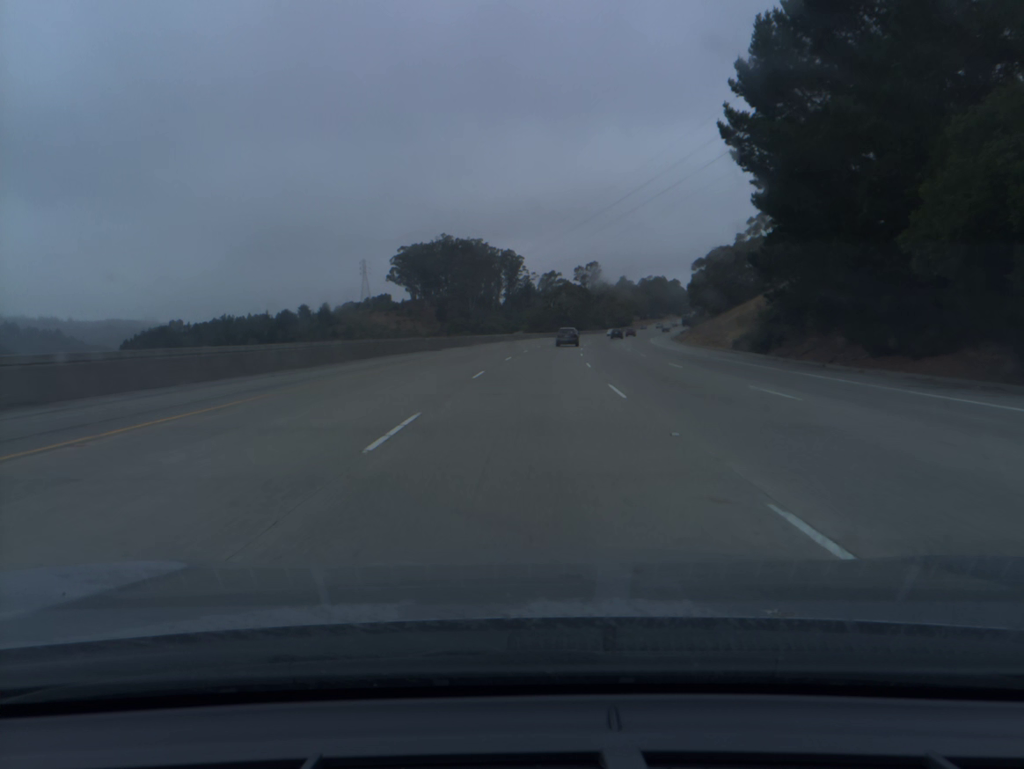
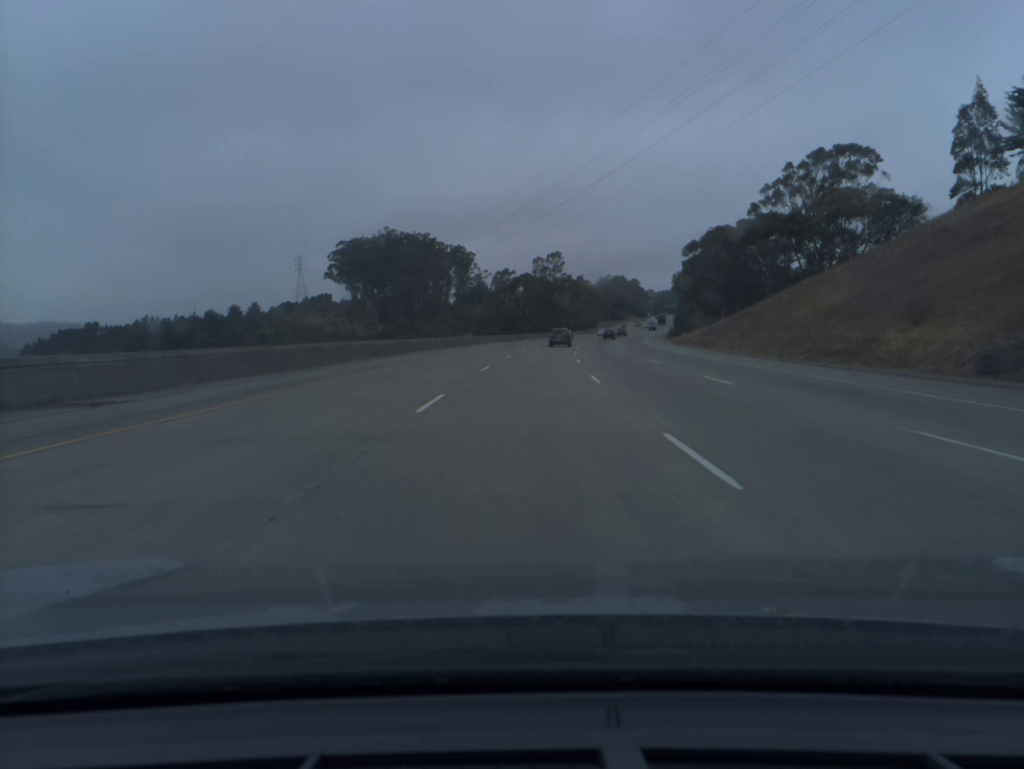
(+1.2, +39.2) m; +3°
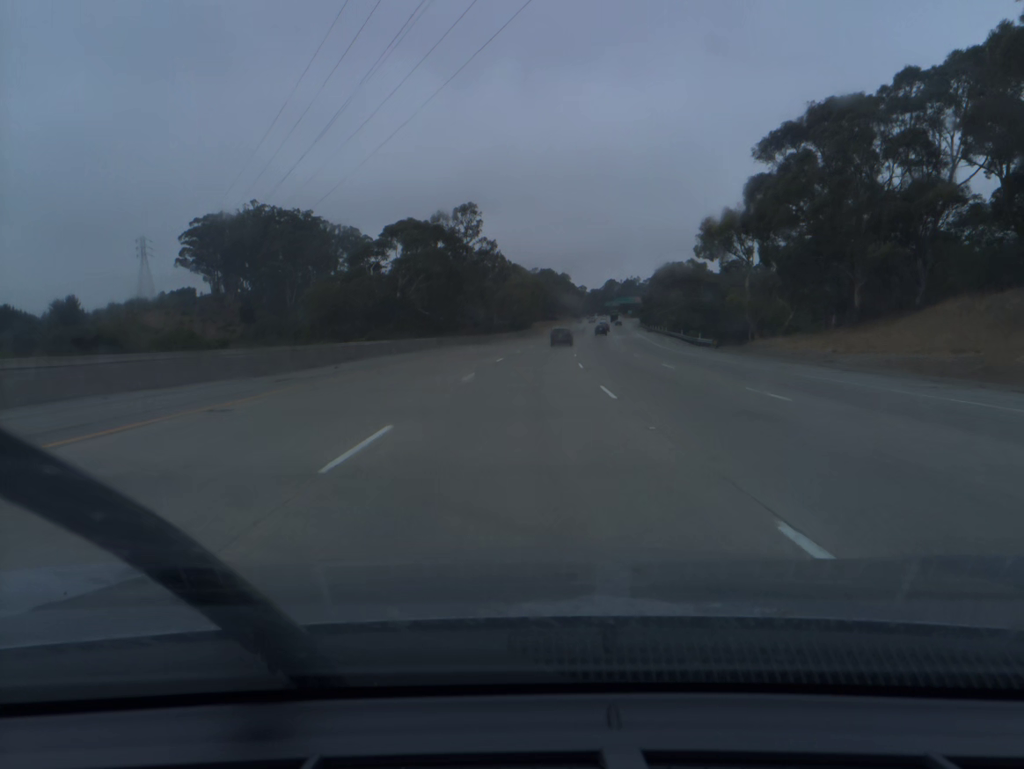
(+4.0, +78.4) m; +6°
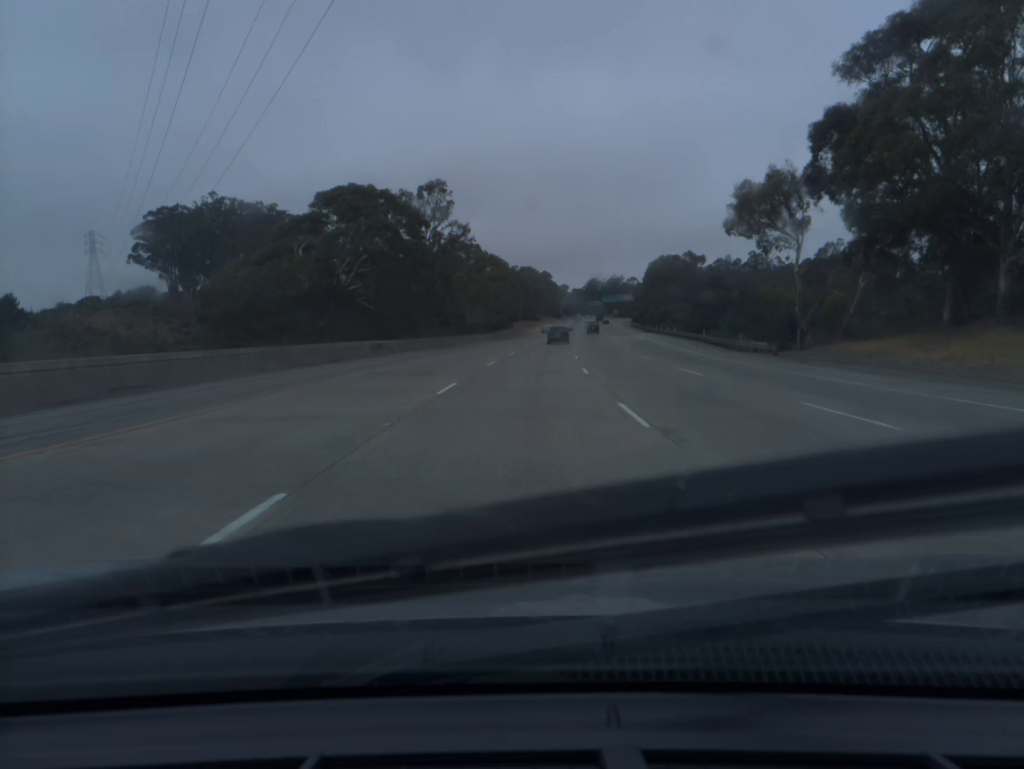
(+0.3, +19.6) m; +2°
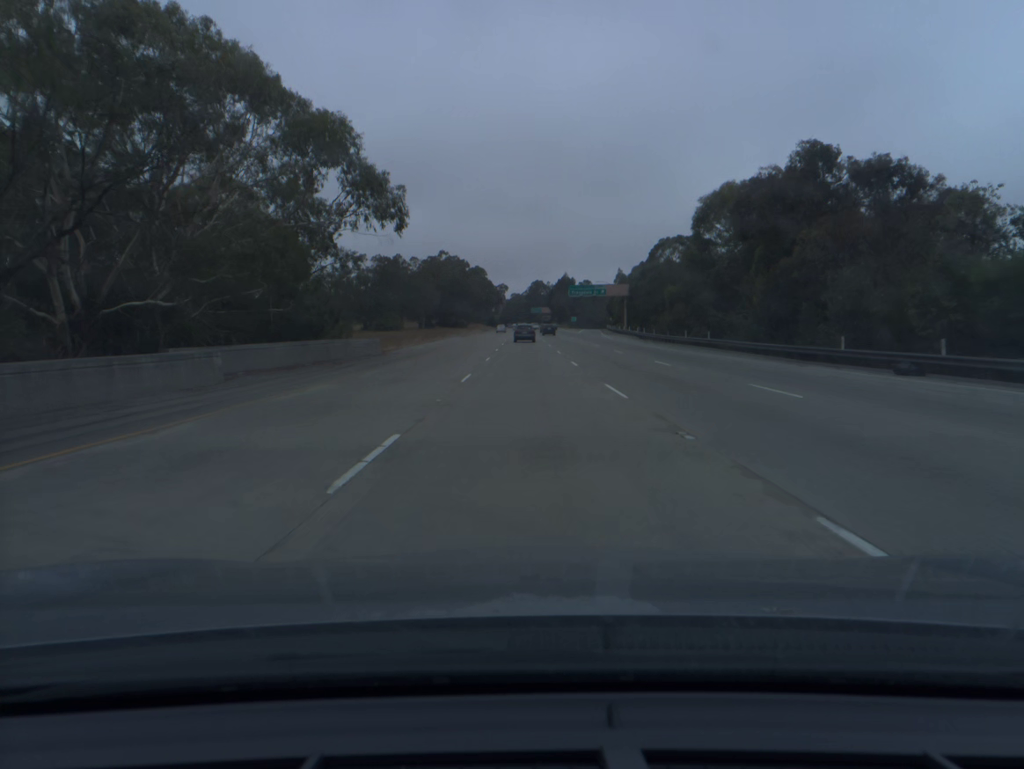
(+5.0, +98.0) m; +5°
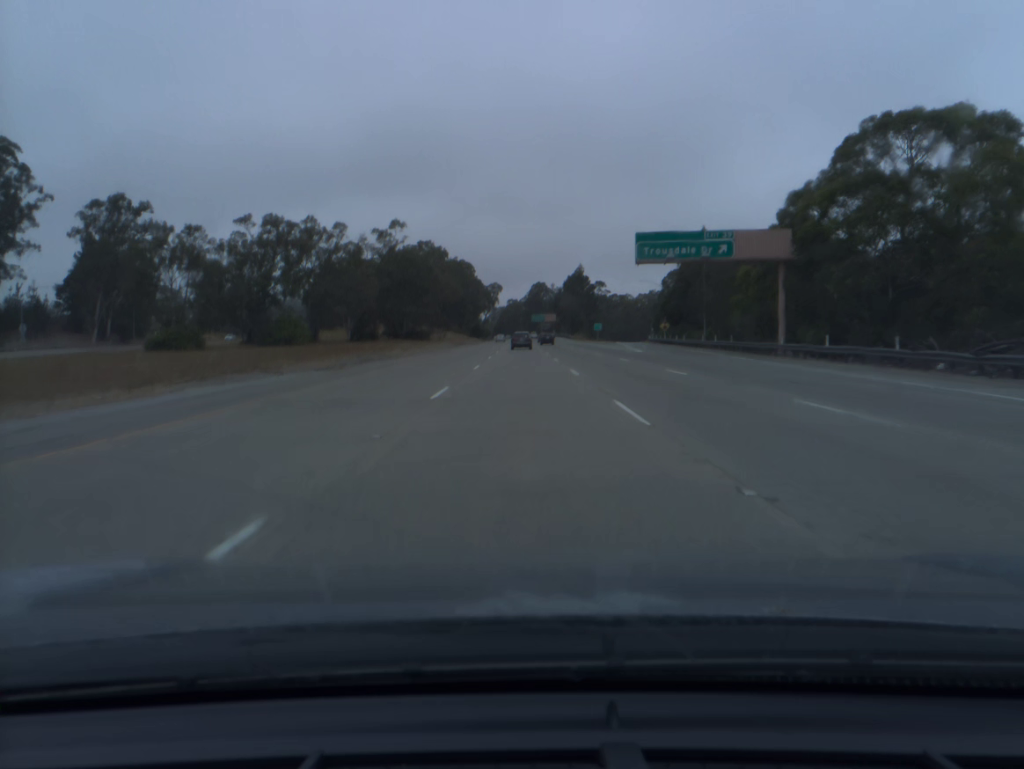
(+0.2, +77.9) m; 0°
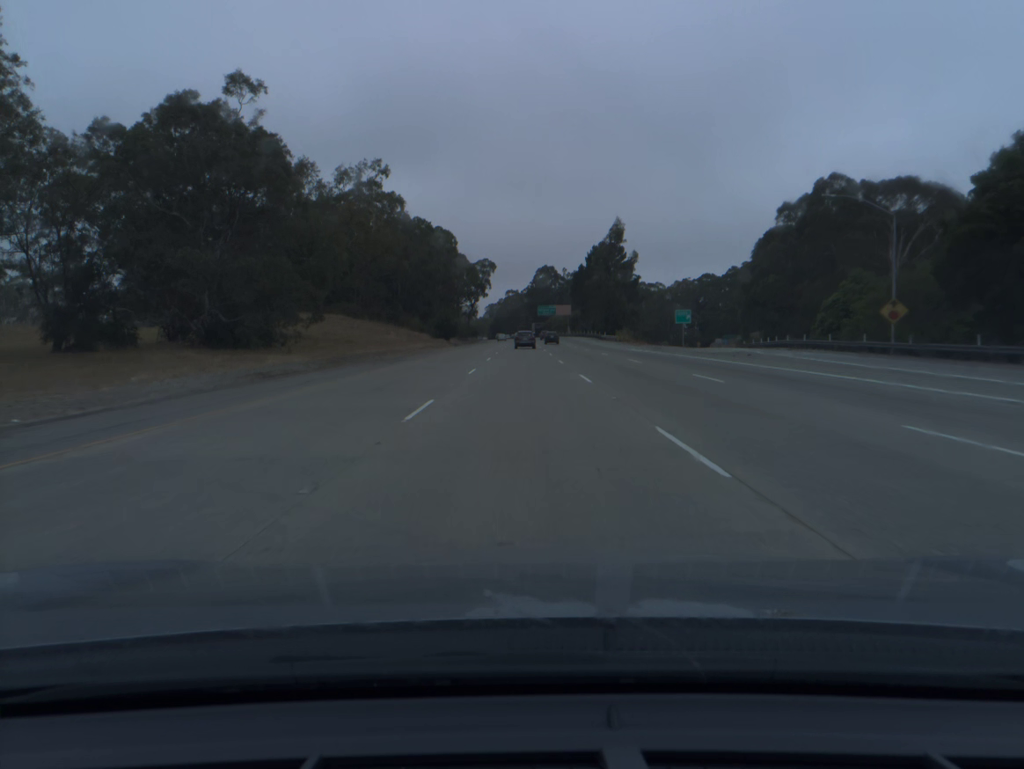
(0.0, +77.4) m; 0°
